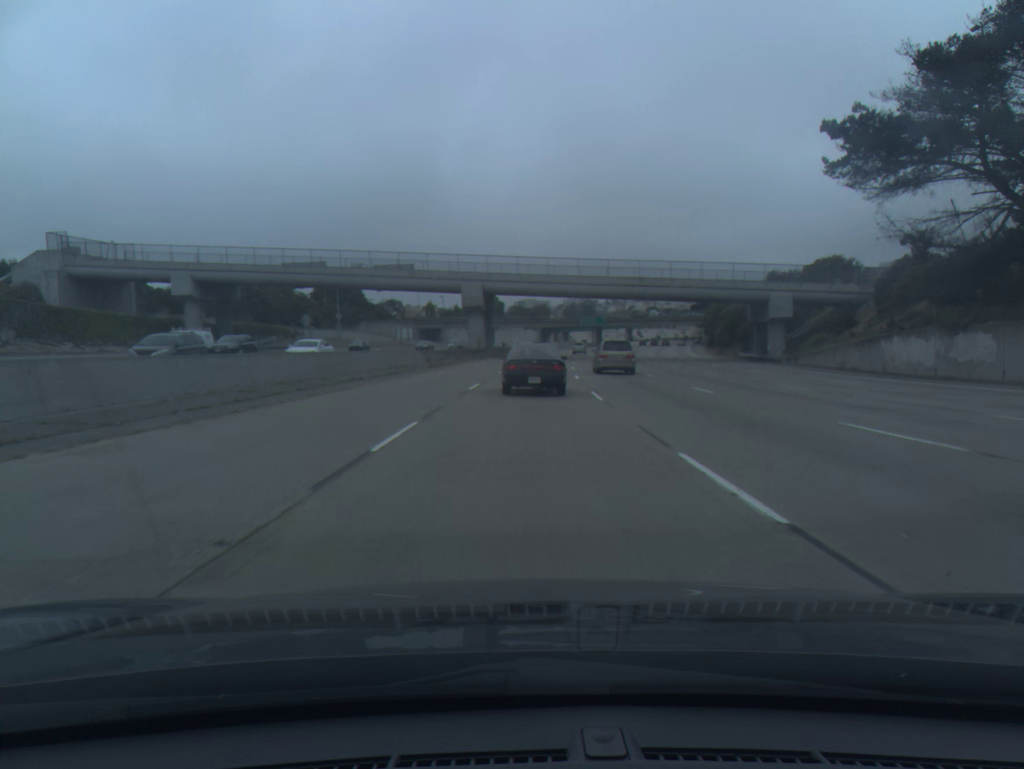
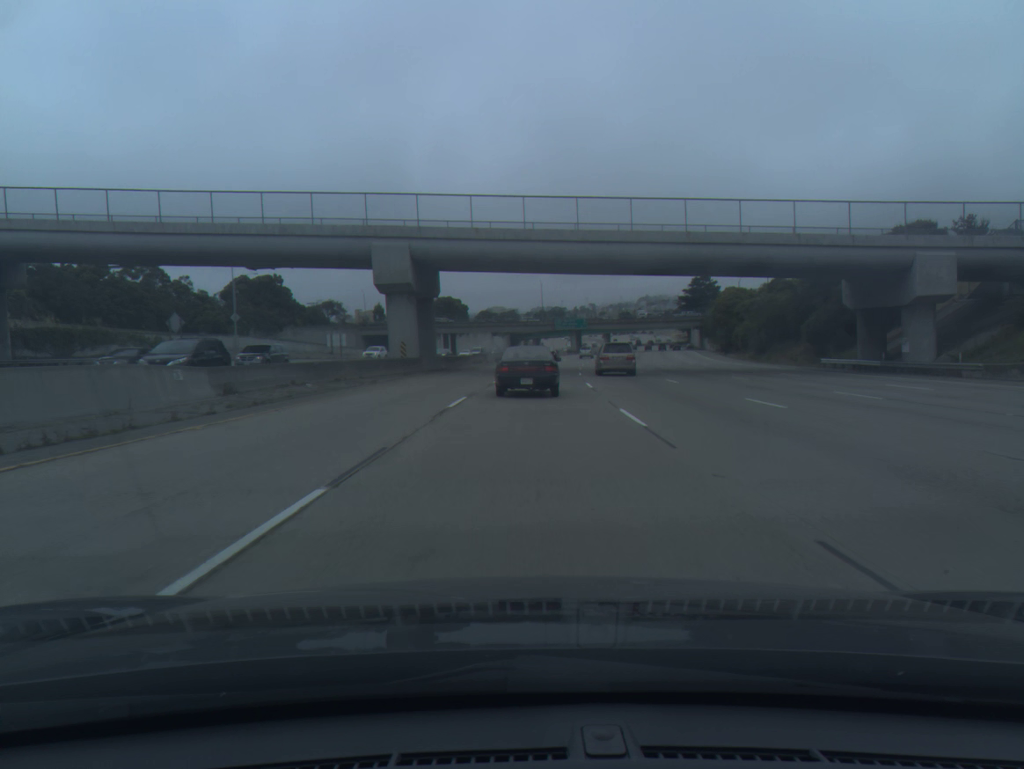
(+0.6, +35.2) m; +2°
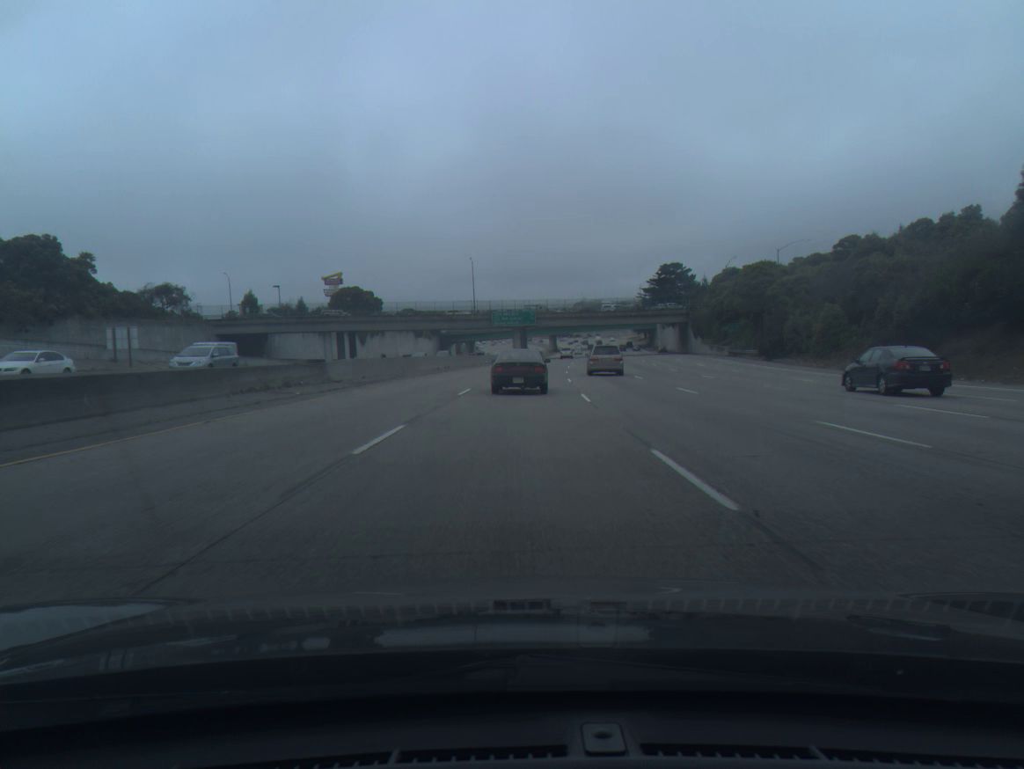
(+2.1, +50.1) m; +5°
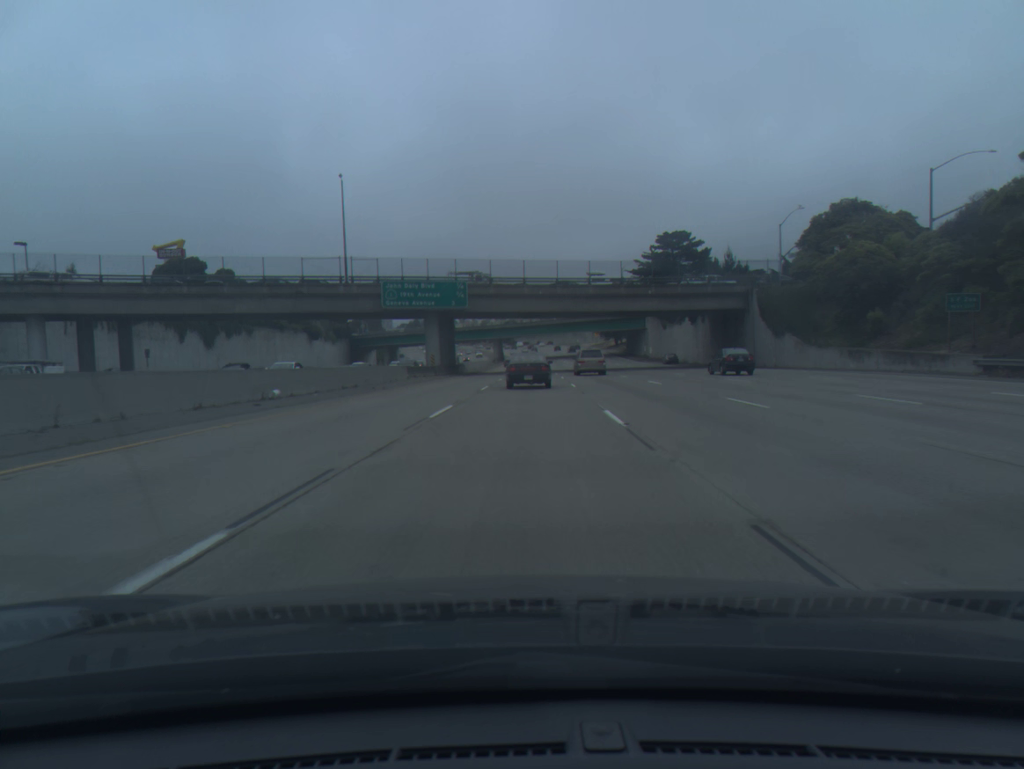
(+2.3, +64.6) m; +4°
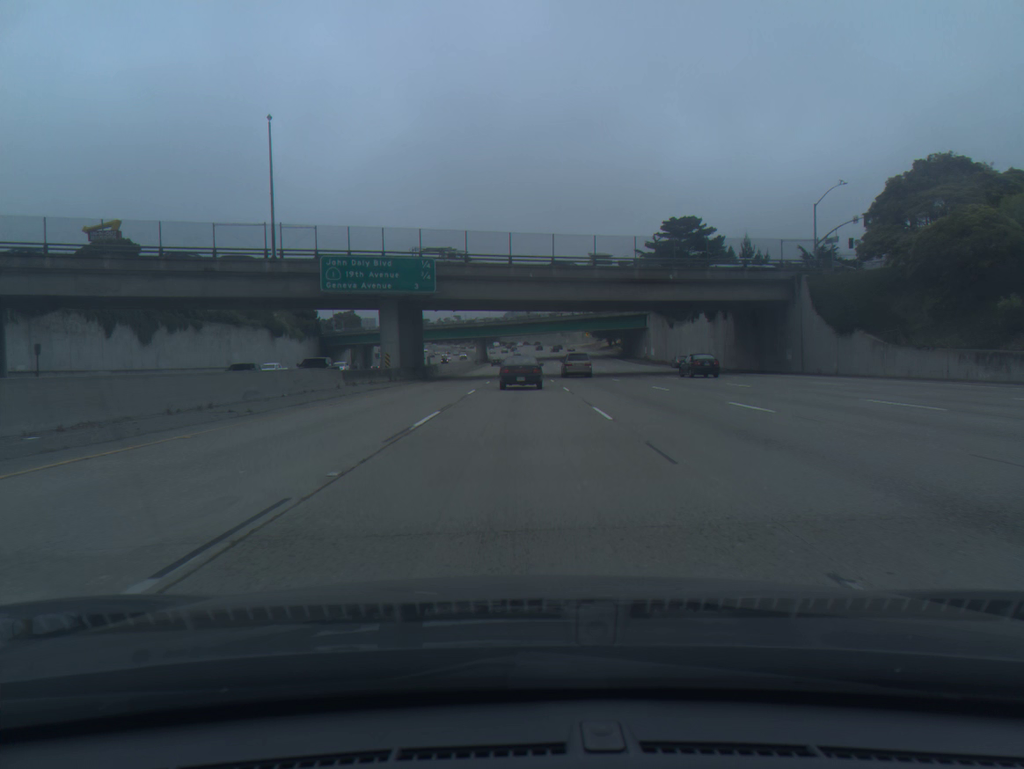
(+0.1, +16.0) m; +1°
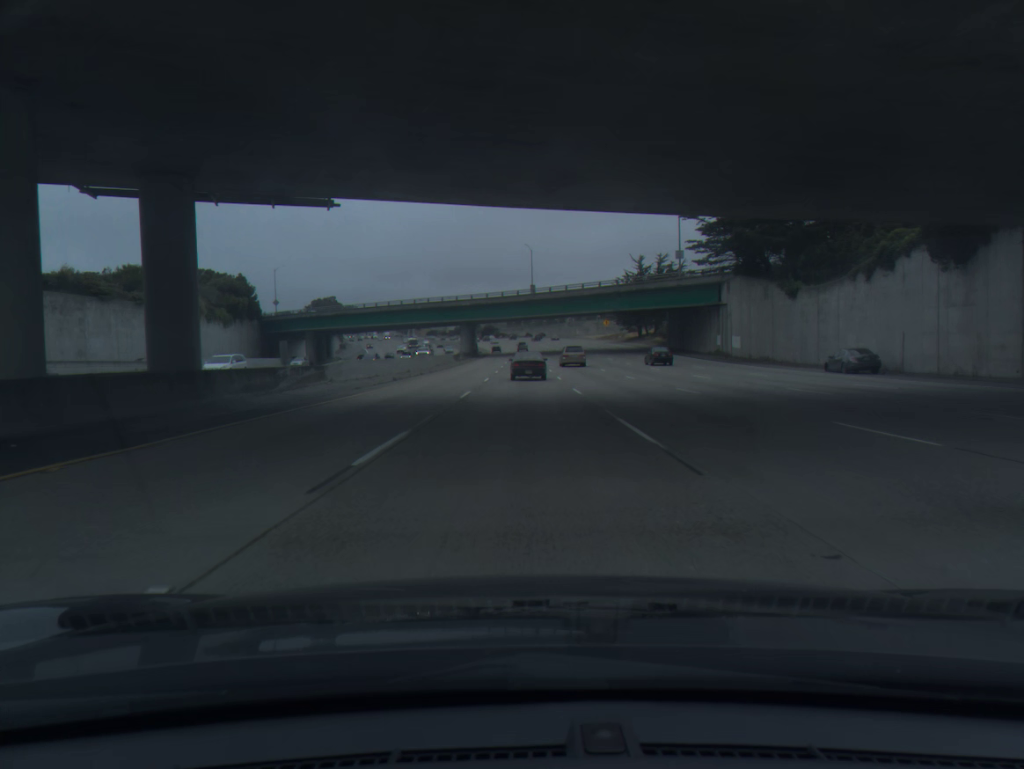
(+0.1, +47.8) m; 0°
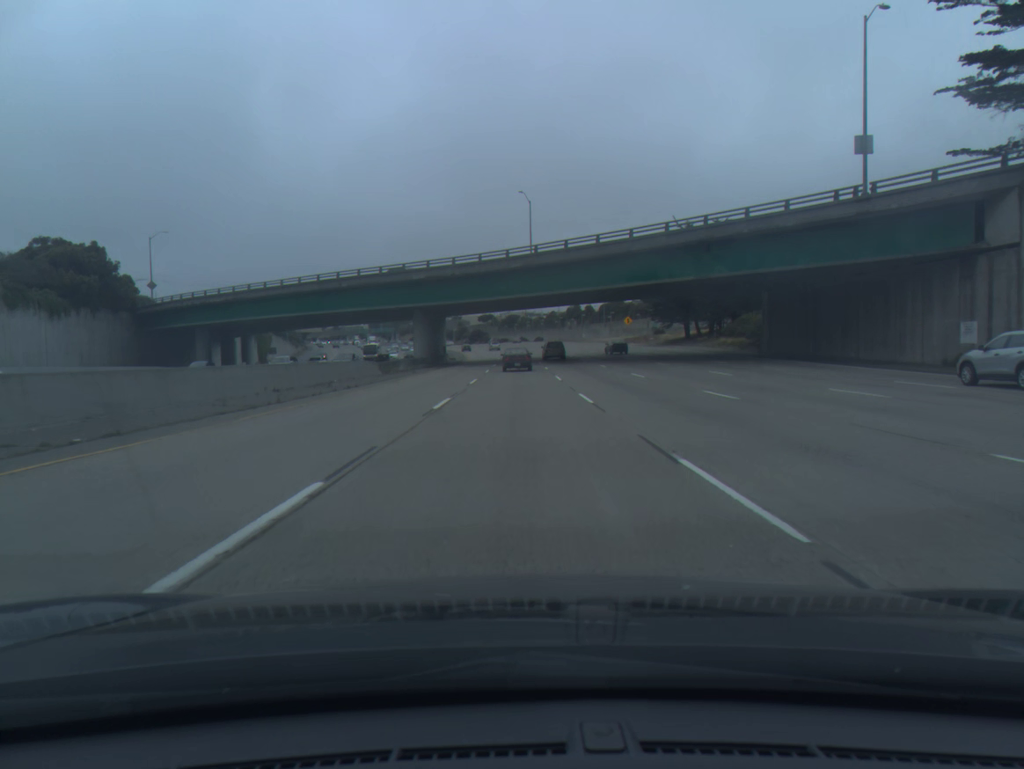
(+0.2, +47.9) m; 0°
